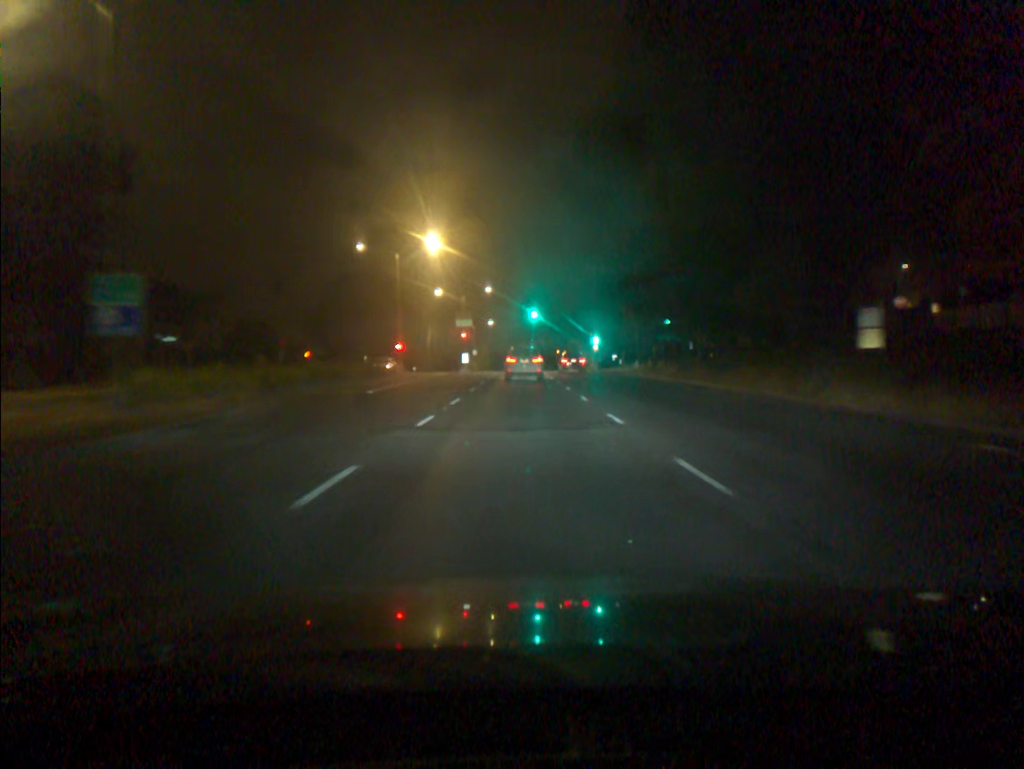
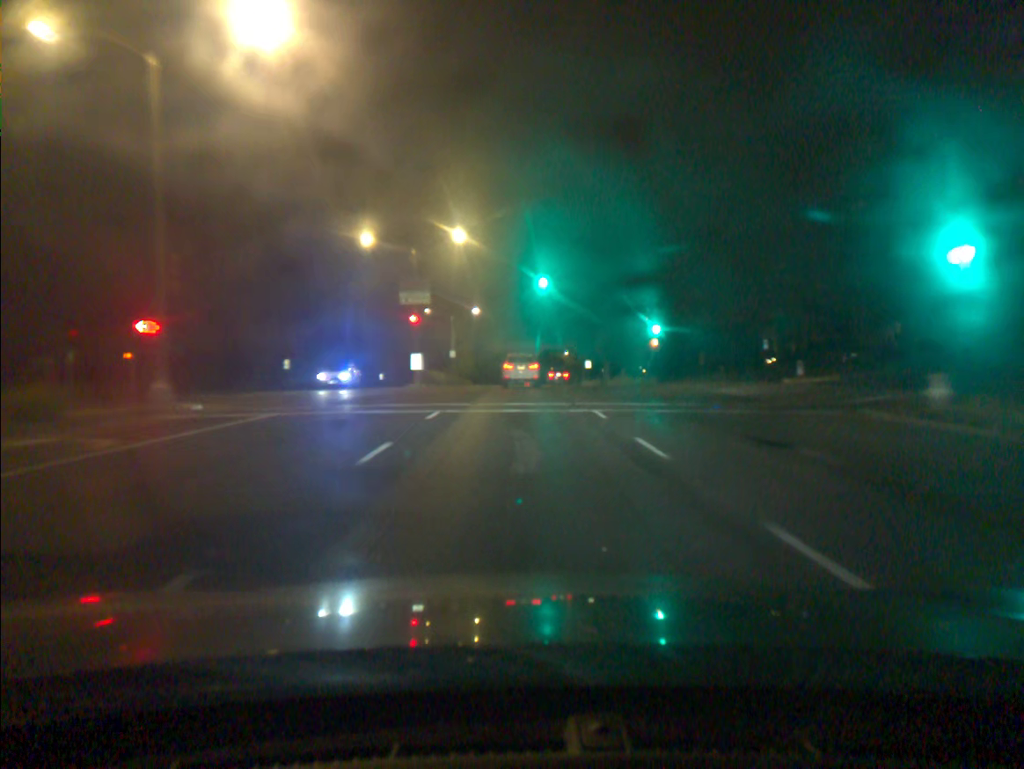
(0.0, +39.8) m; 0°
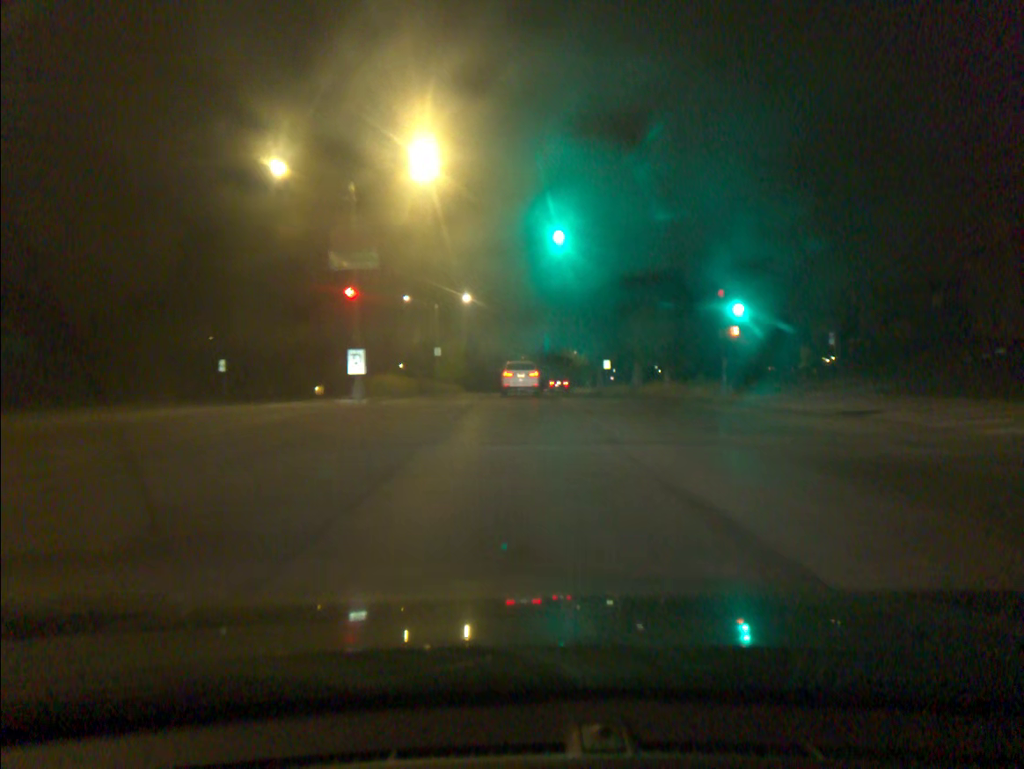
(0.0, +17.6) m; 0°
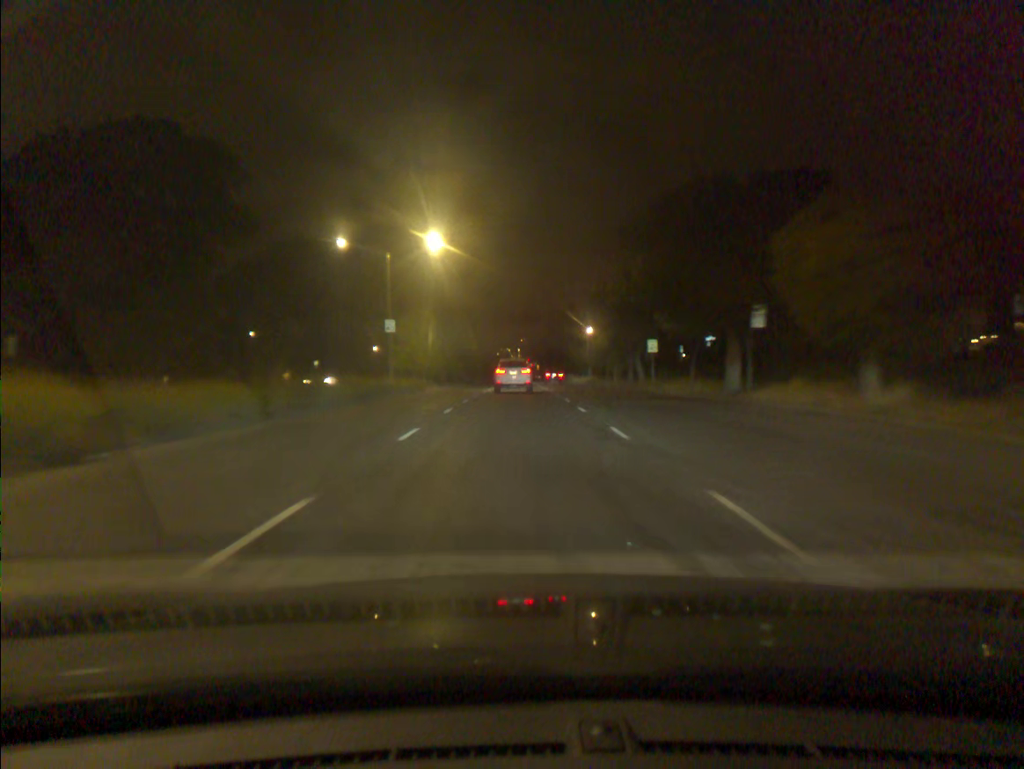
(+0.1, +26.1) m; 0°
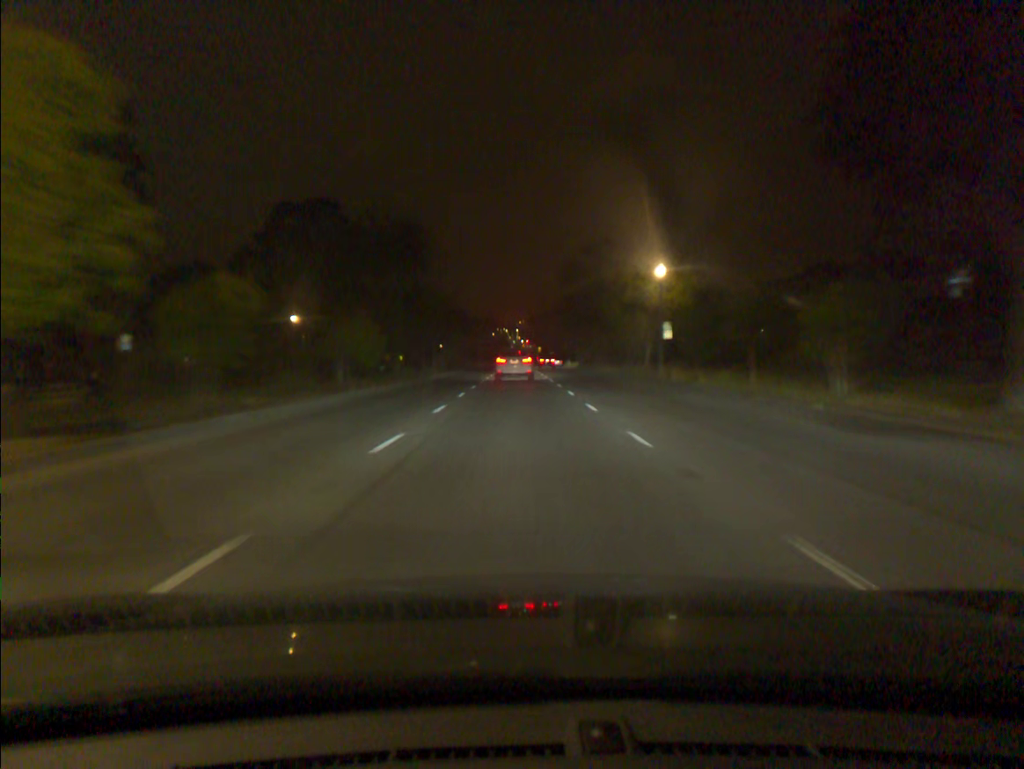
(-0.1, +45.7) m; 0°
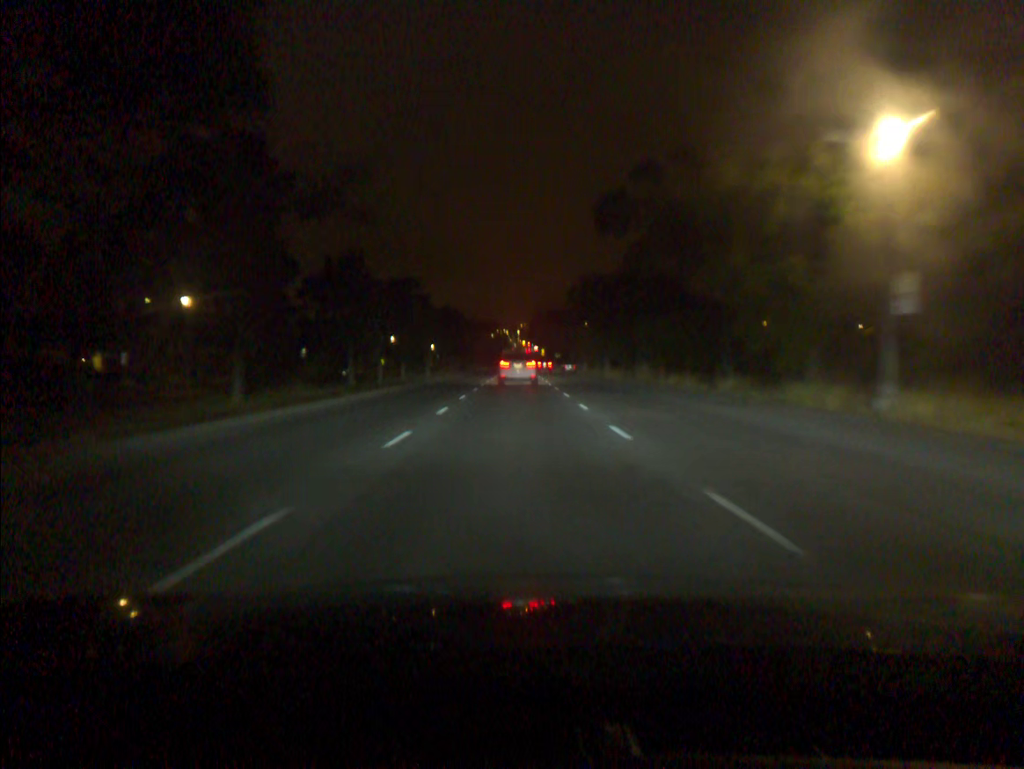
(0.0, +27.8) m; 0°
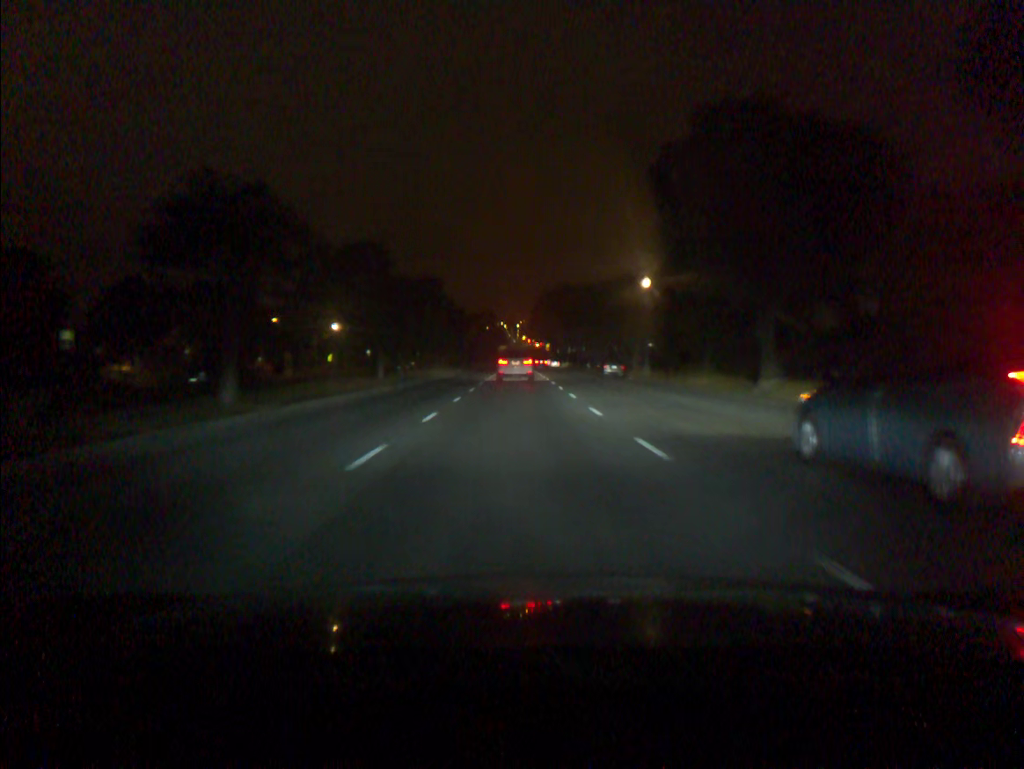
(0.0, +46.1) m; 0°
